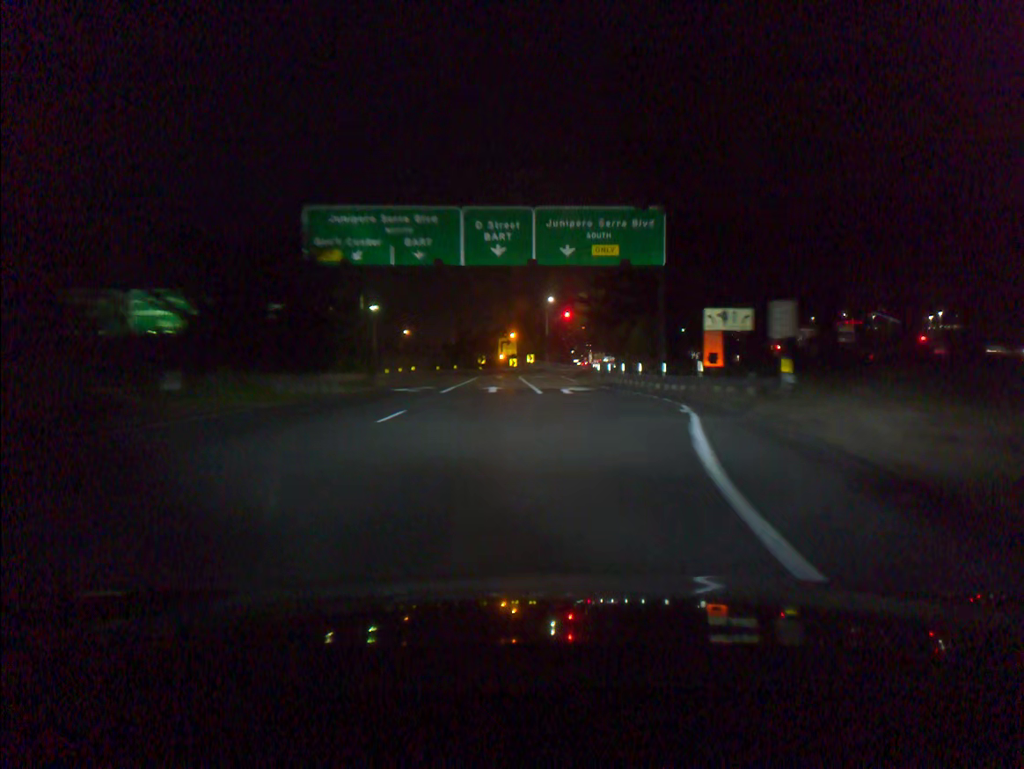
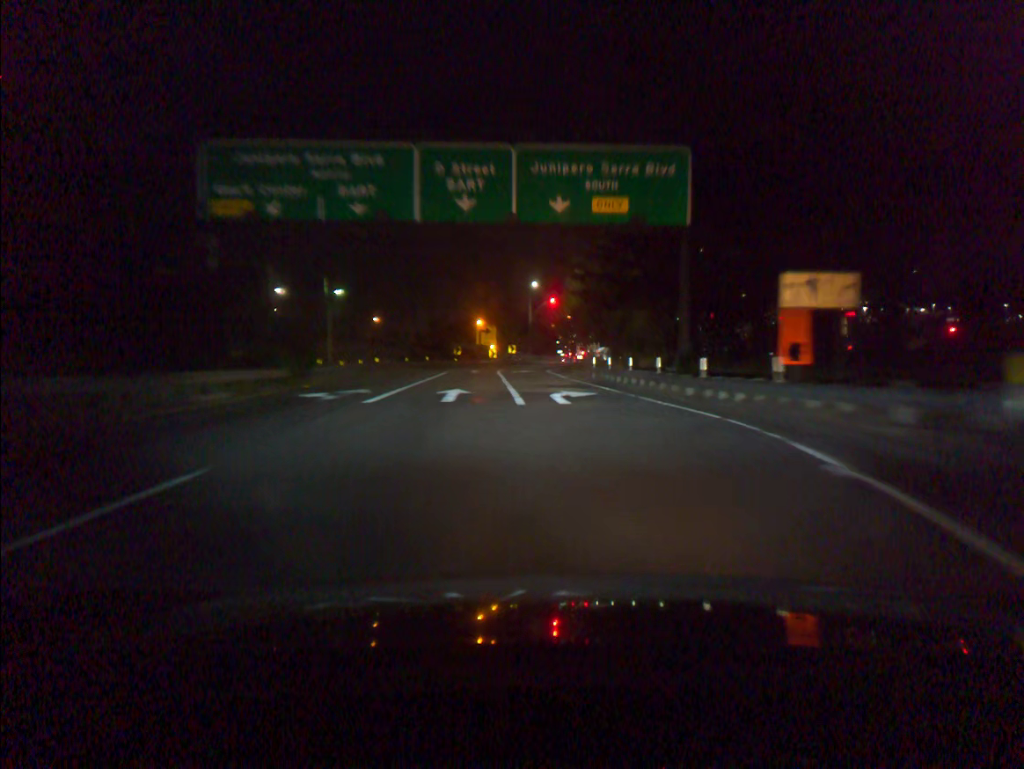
(+0.1, +10.5) m; +1°
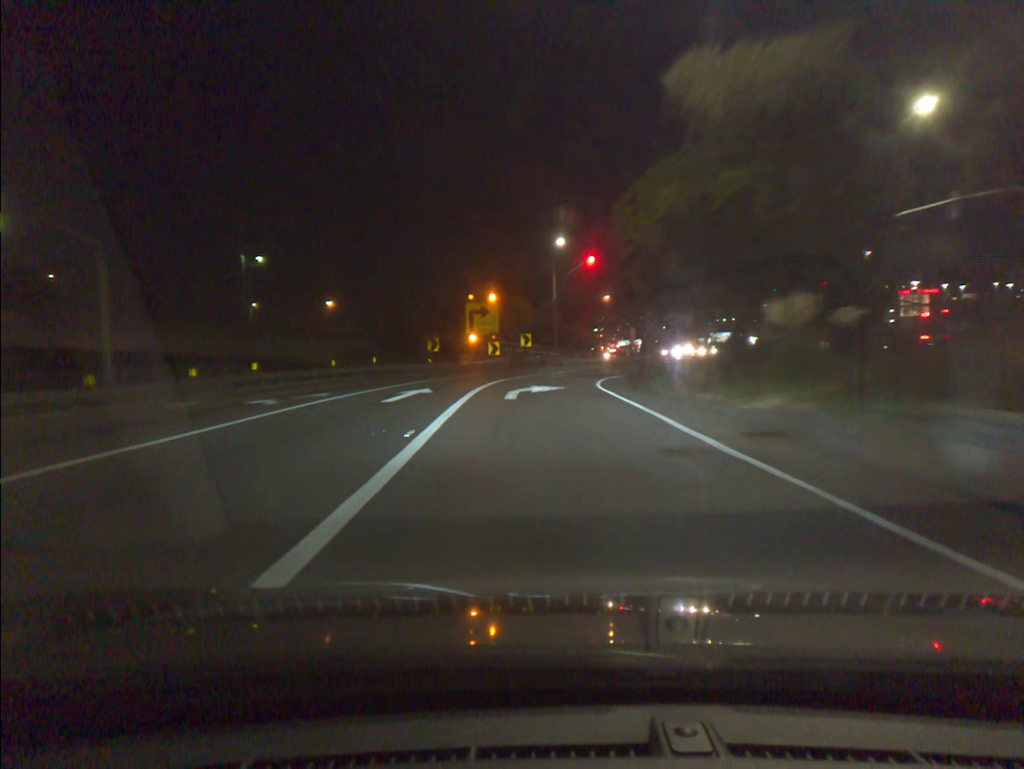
(-0.1, +37.9) m; -2°
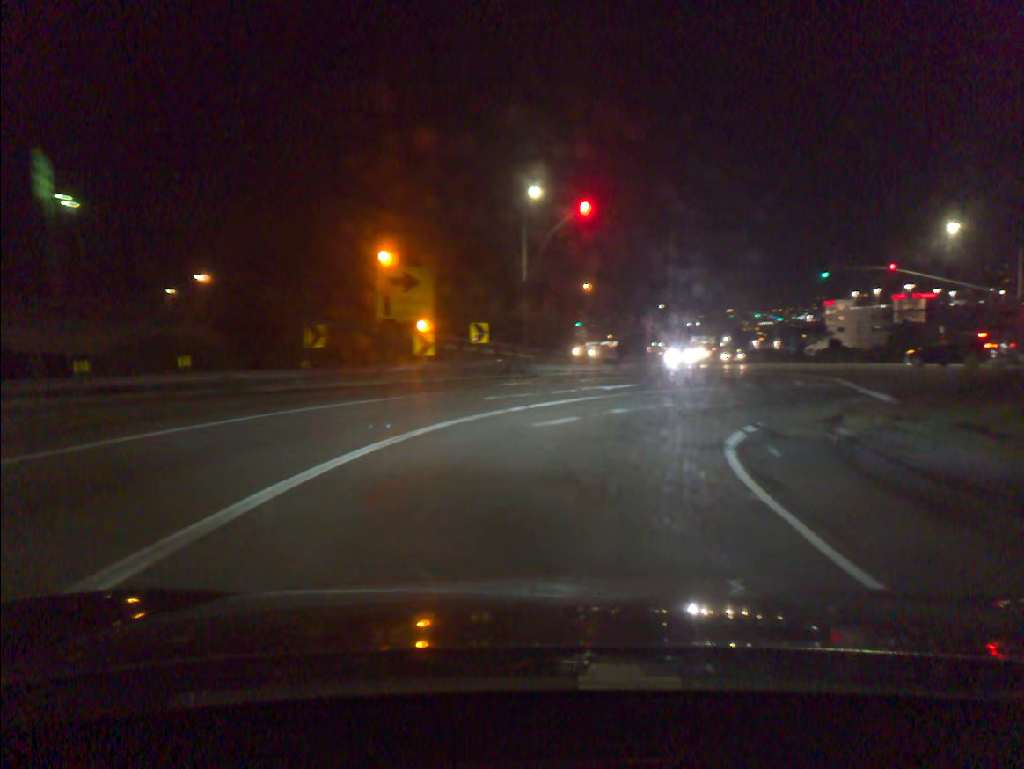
(+0.1, +23.2) m; +3°
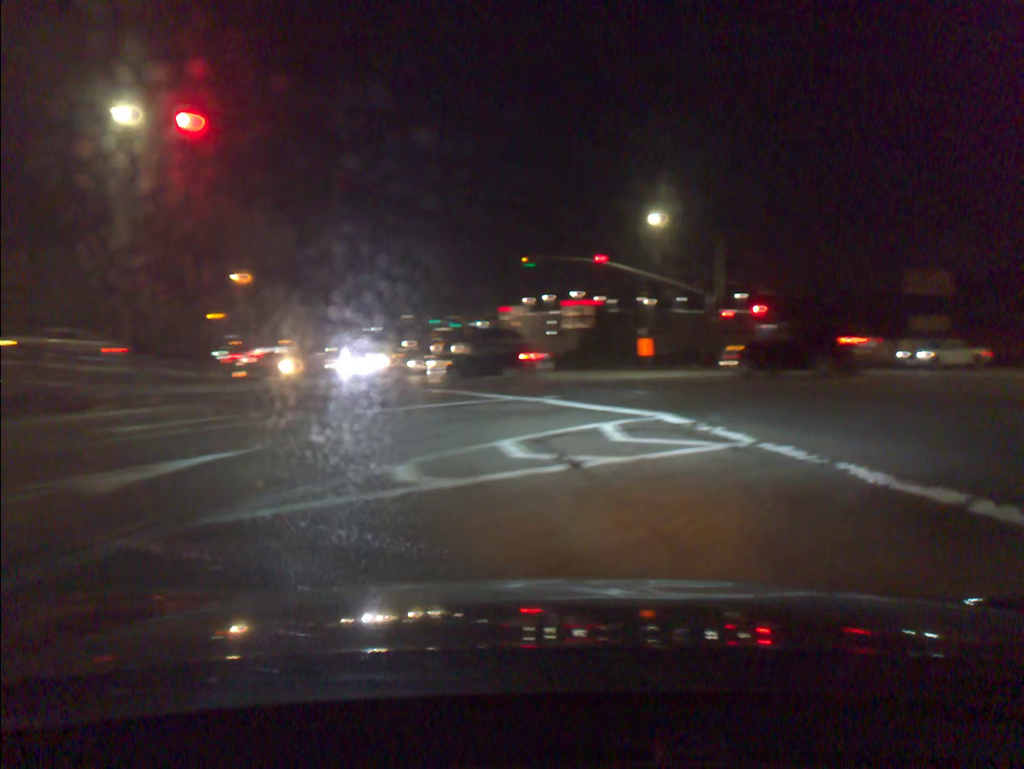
(+2.5, +13.8) m; +28°
